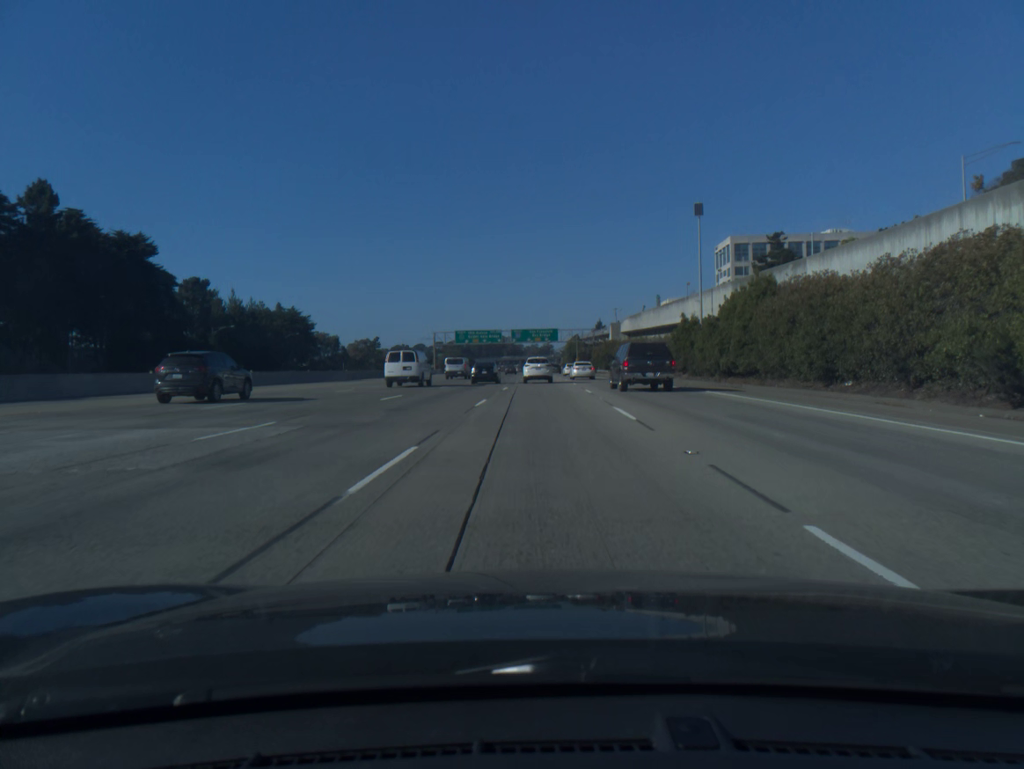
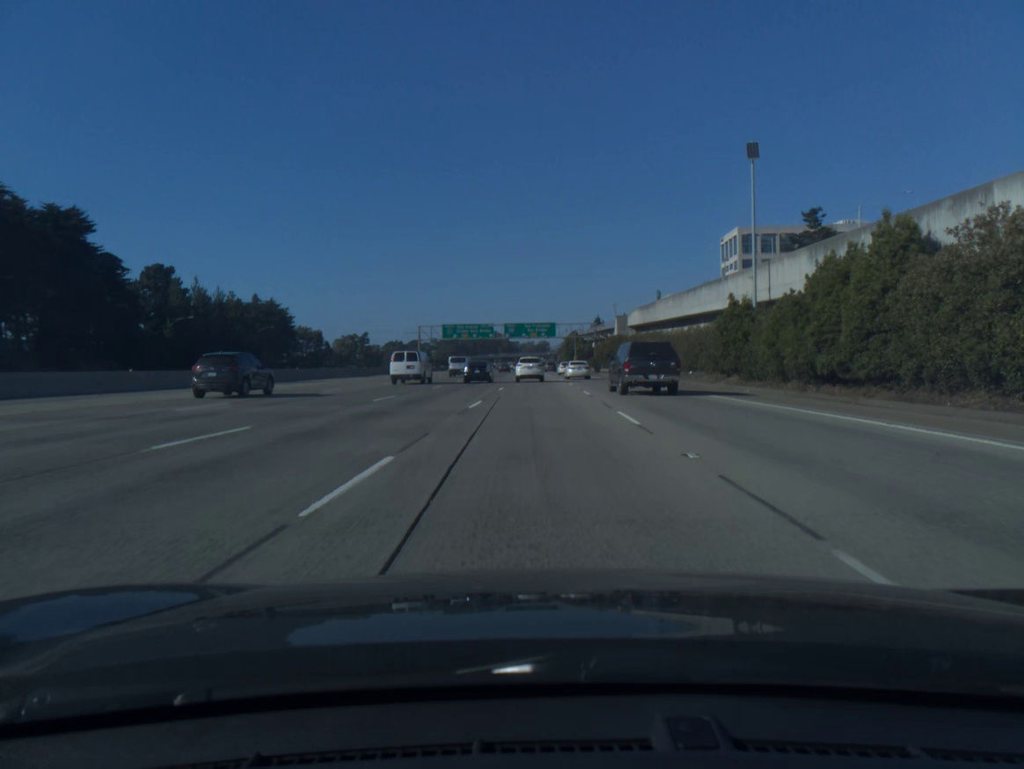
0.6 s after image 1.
(+0.1, +15.4) m; 0°
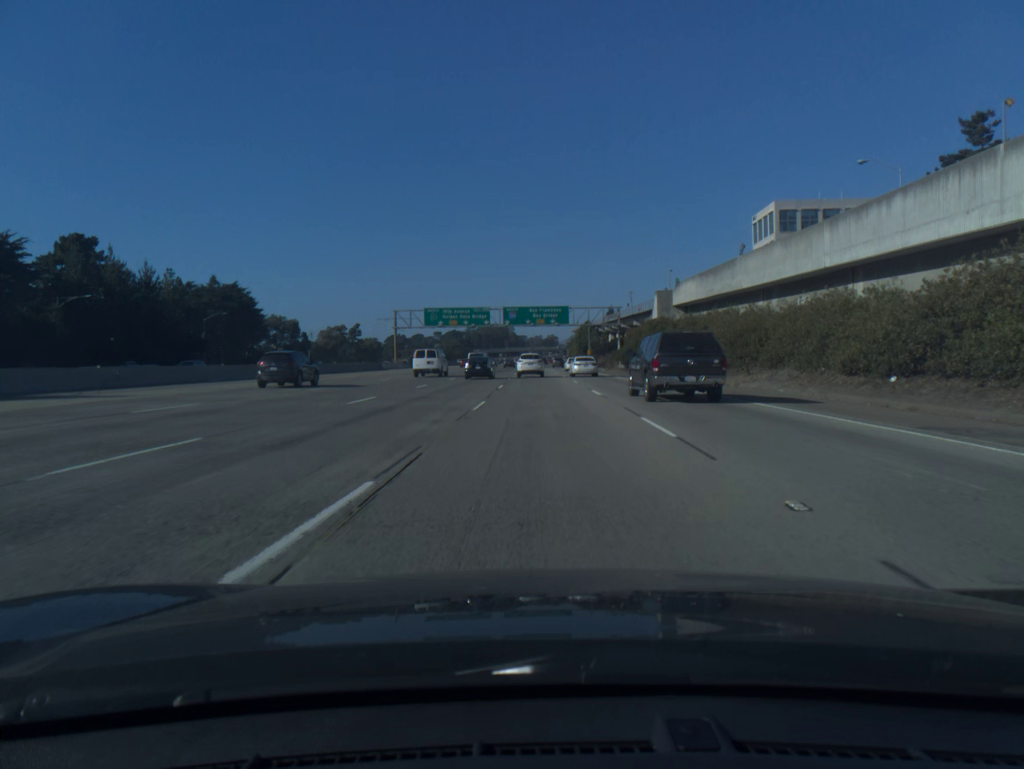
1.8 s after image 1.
(-0.1, +31.3) m; -1°
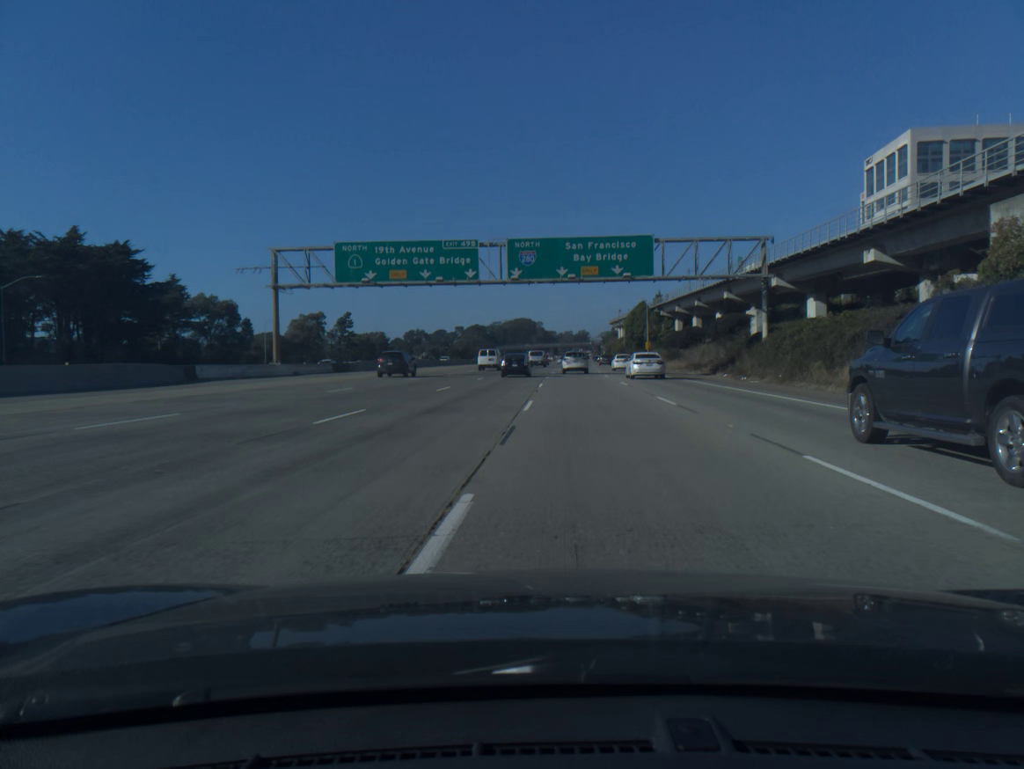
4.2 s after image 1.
(-1.3, +63.3) m; -2°
